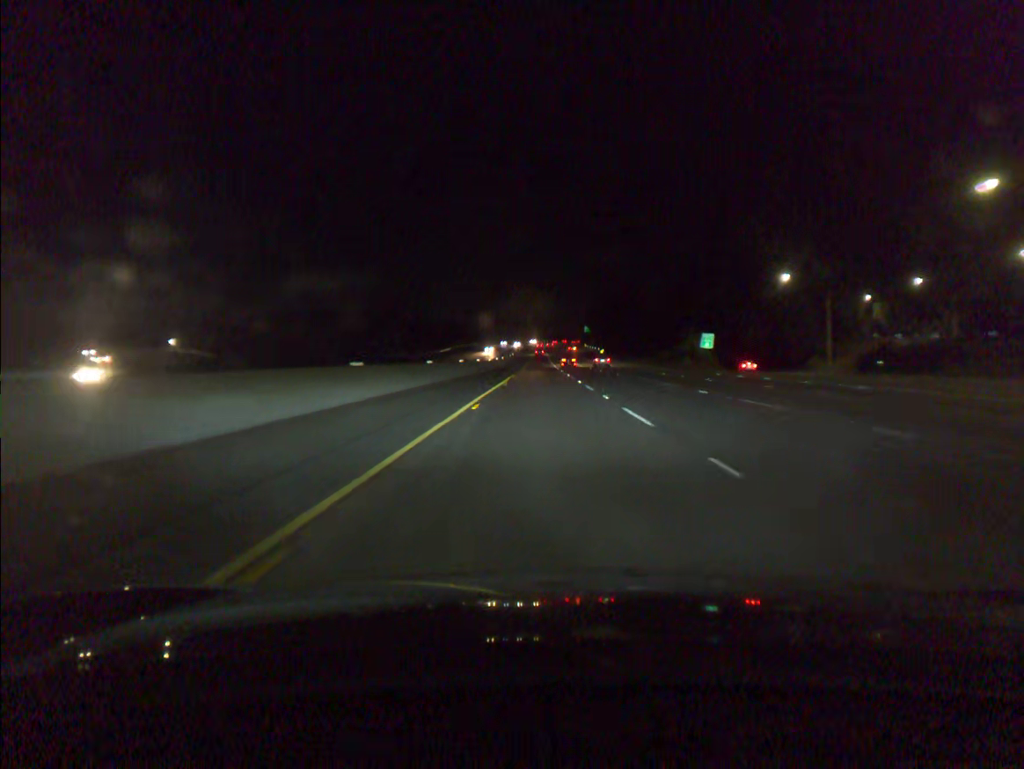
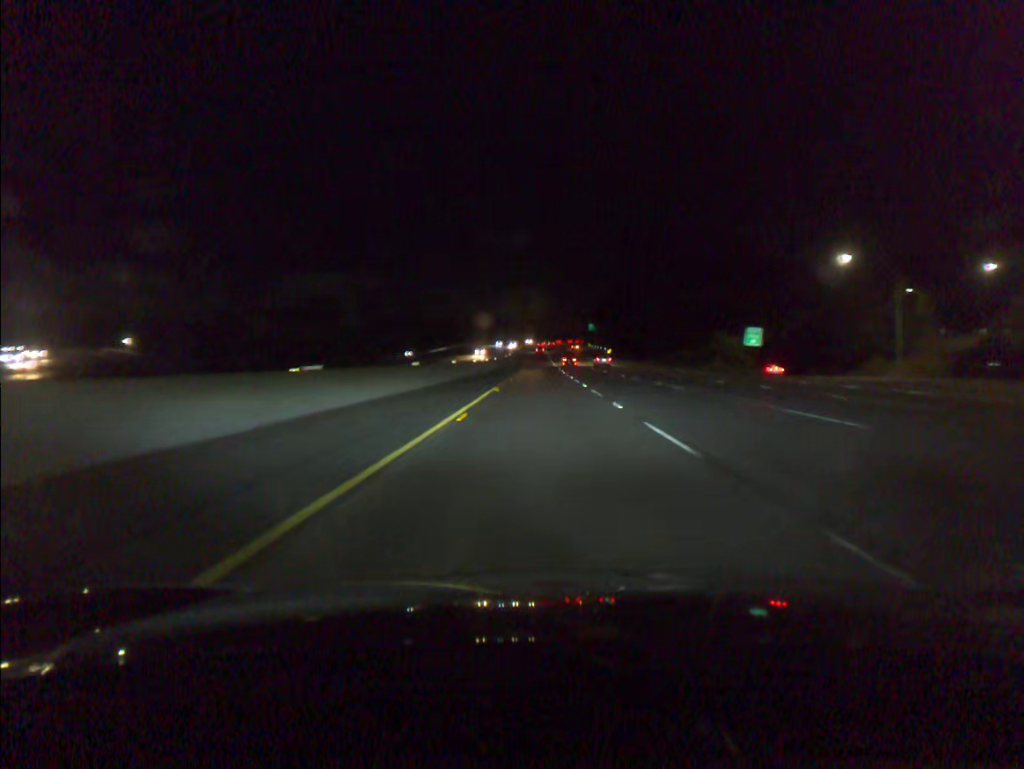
(0.0, +18.8) m; 0°
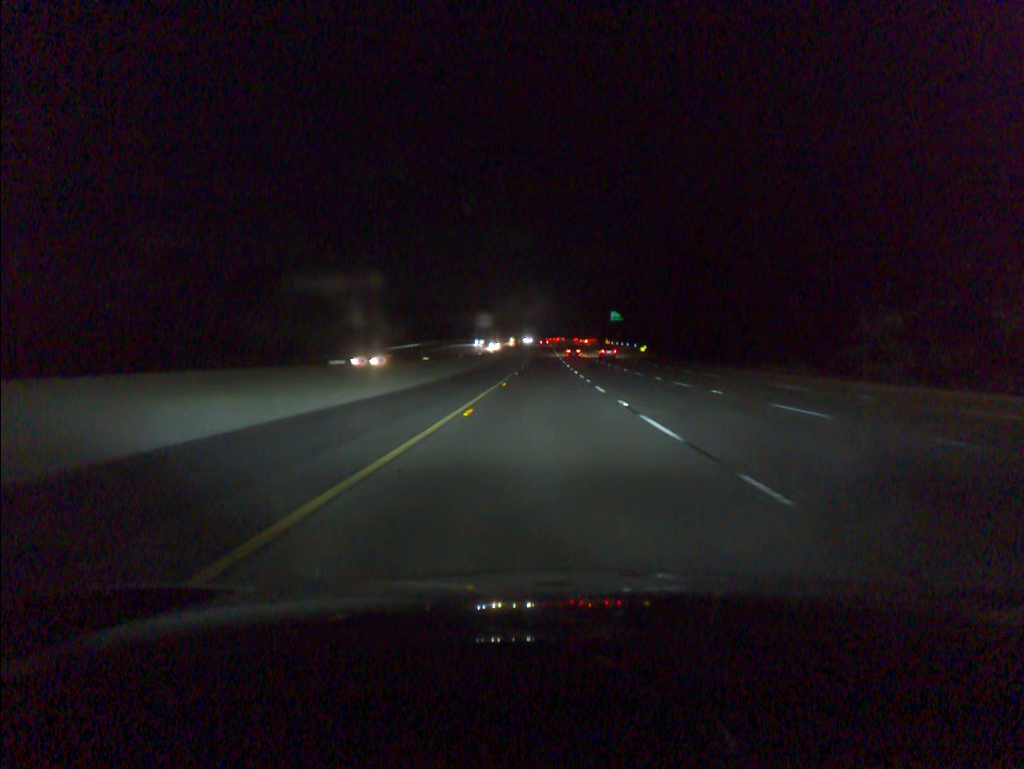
(-0.1, +56.7) m; 0°
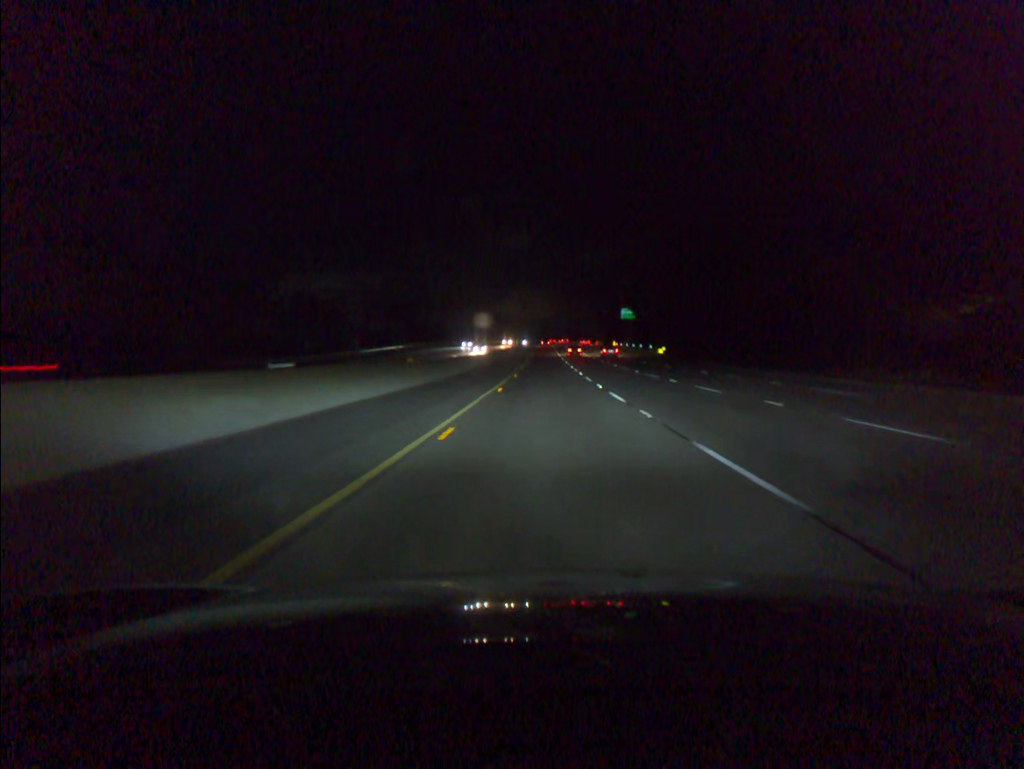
(0.0, +18.9) m; 0°
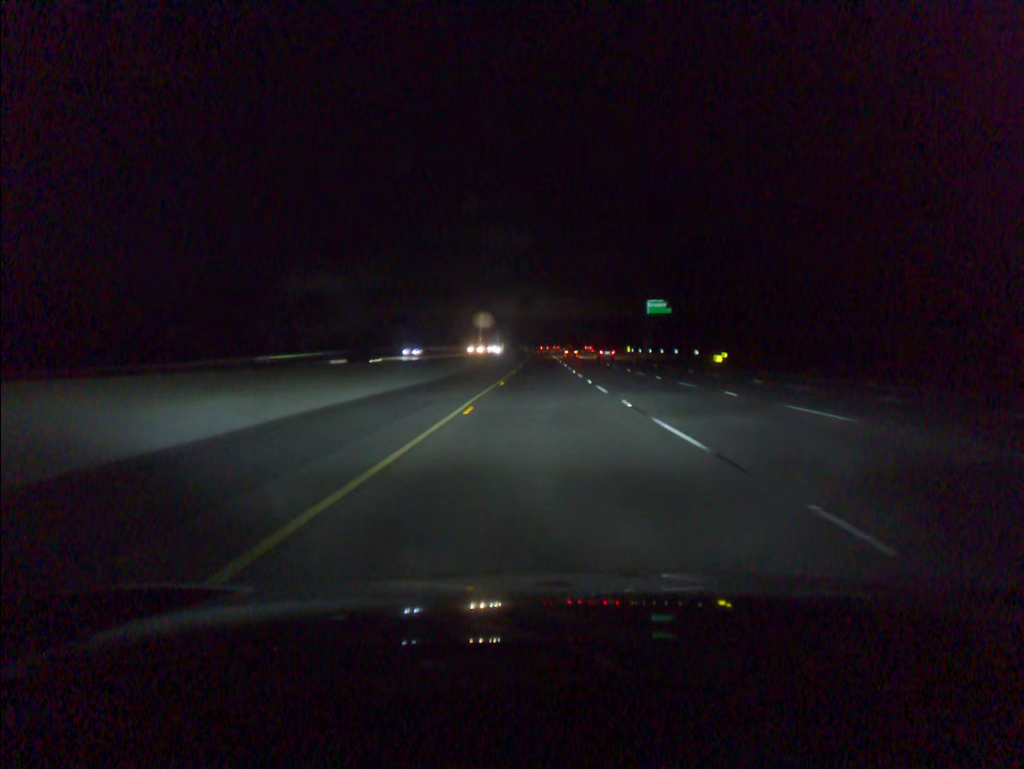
(+0.1, +39.2) m; 0°
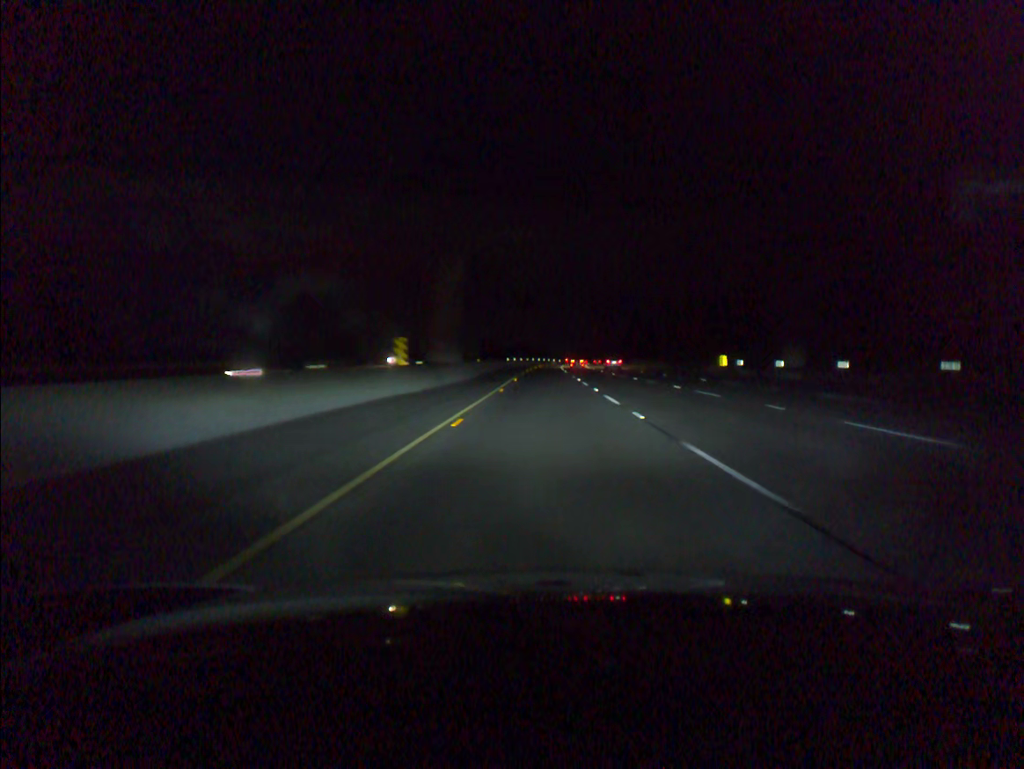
(0.0, +75.0) m; 0°
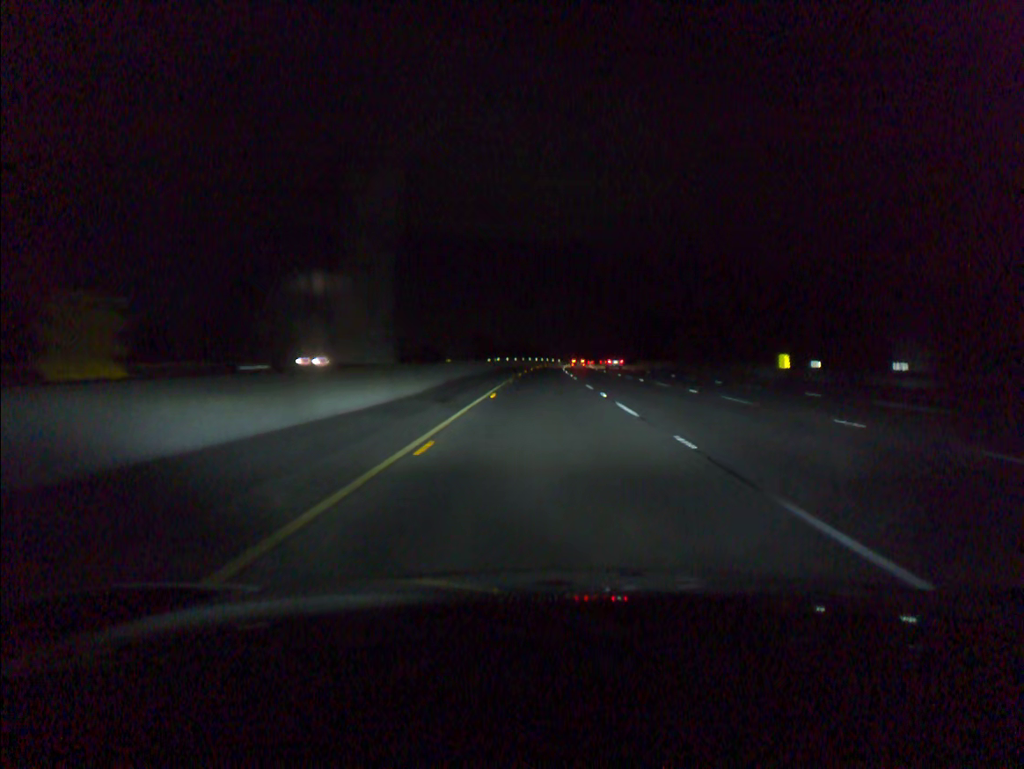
(0.0, +18.7) m; 0°
